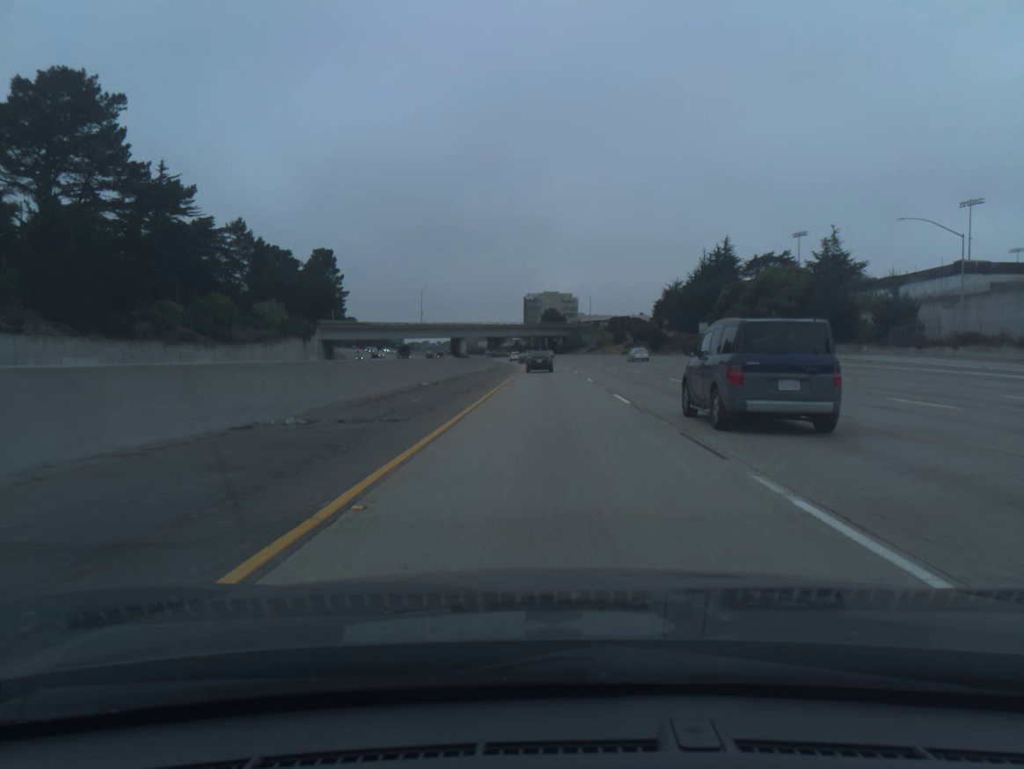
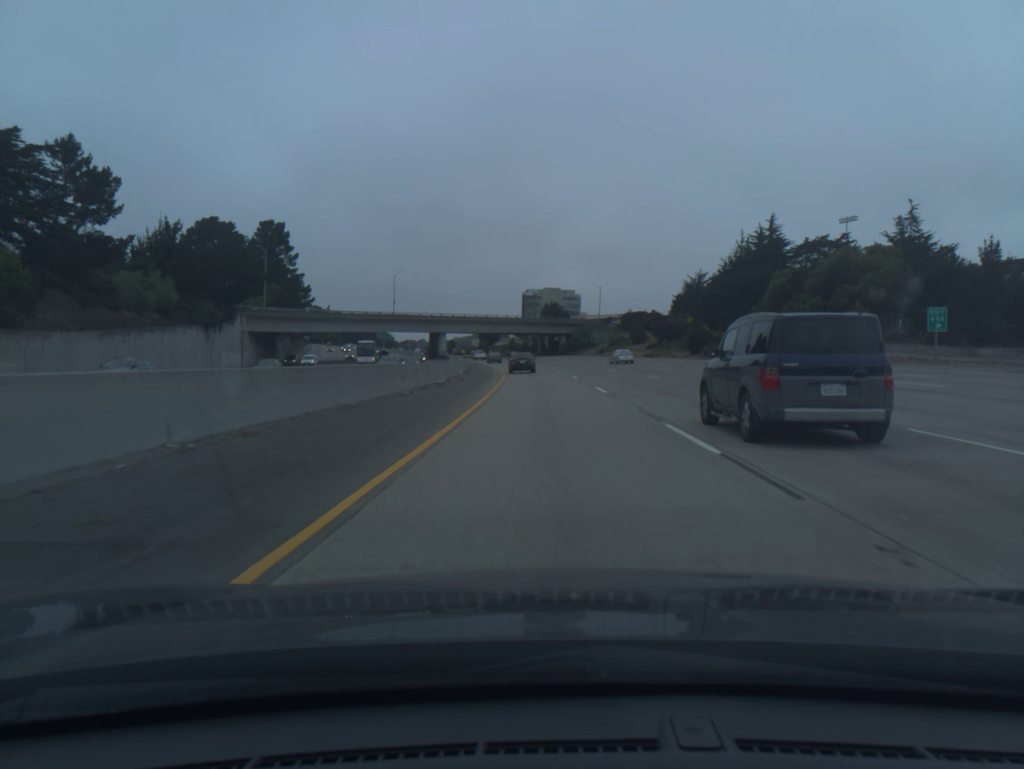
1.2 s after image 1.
(0.0, +37.6) m; 0°
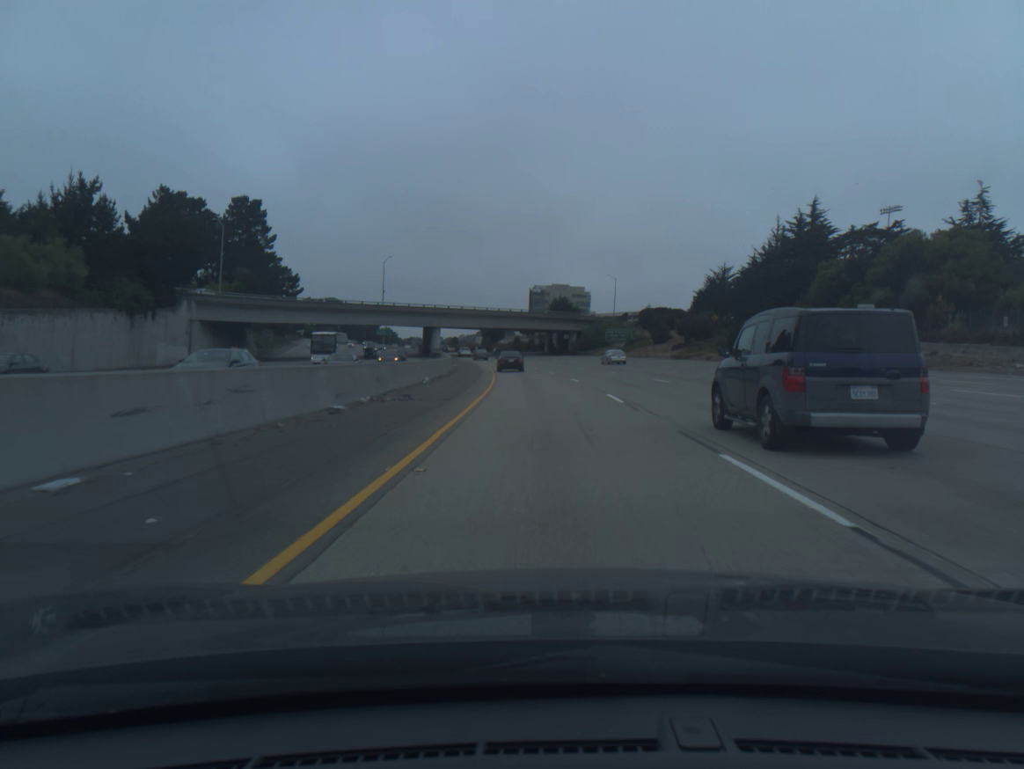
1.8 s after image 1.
(-0.1, +18.7) m; -1°
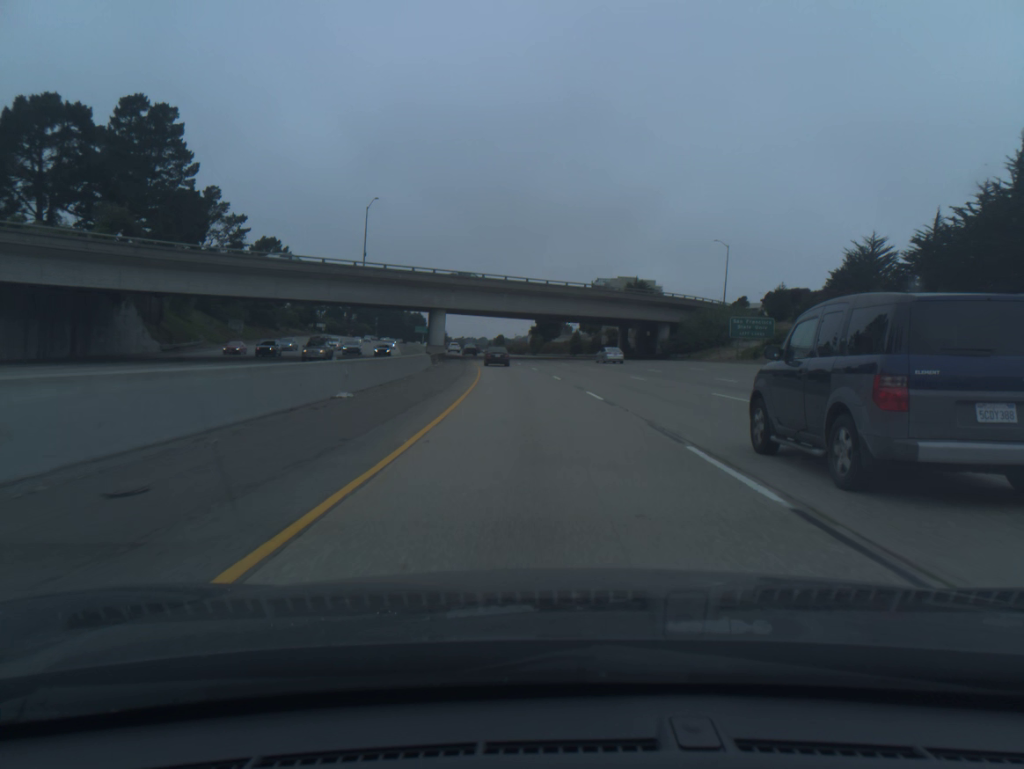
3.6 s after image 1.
(-1.7, +55.8) m; -4°
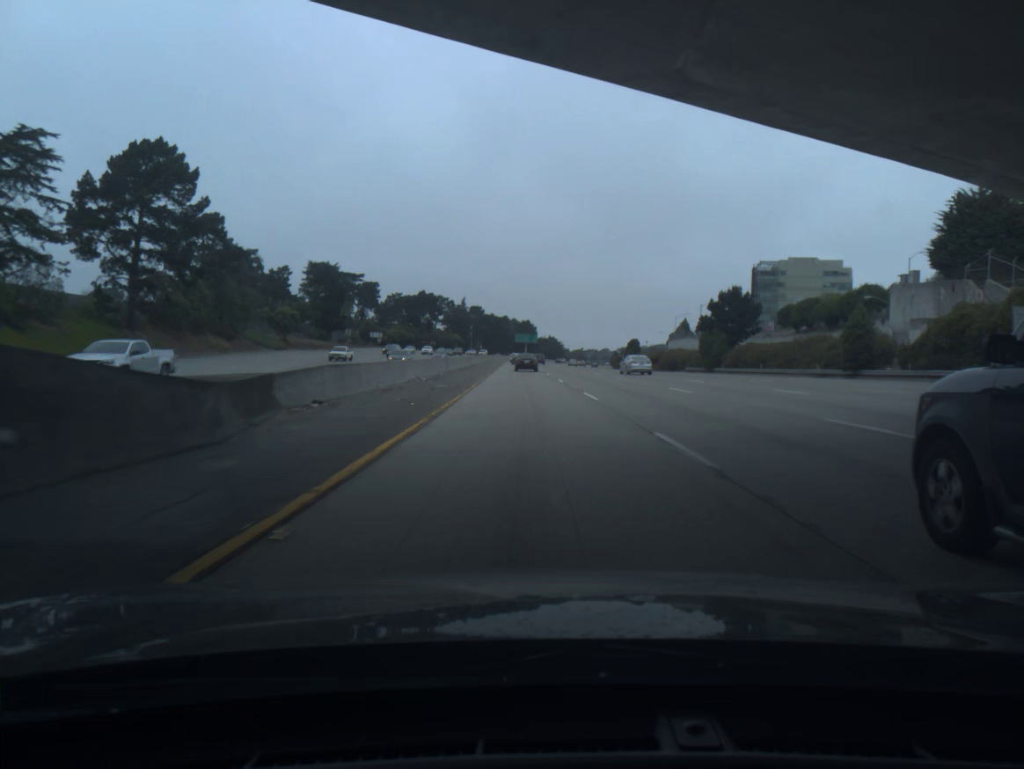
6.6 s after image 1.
(-7.3, +92.3) m; -9°
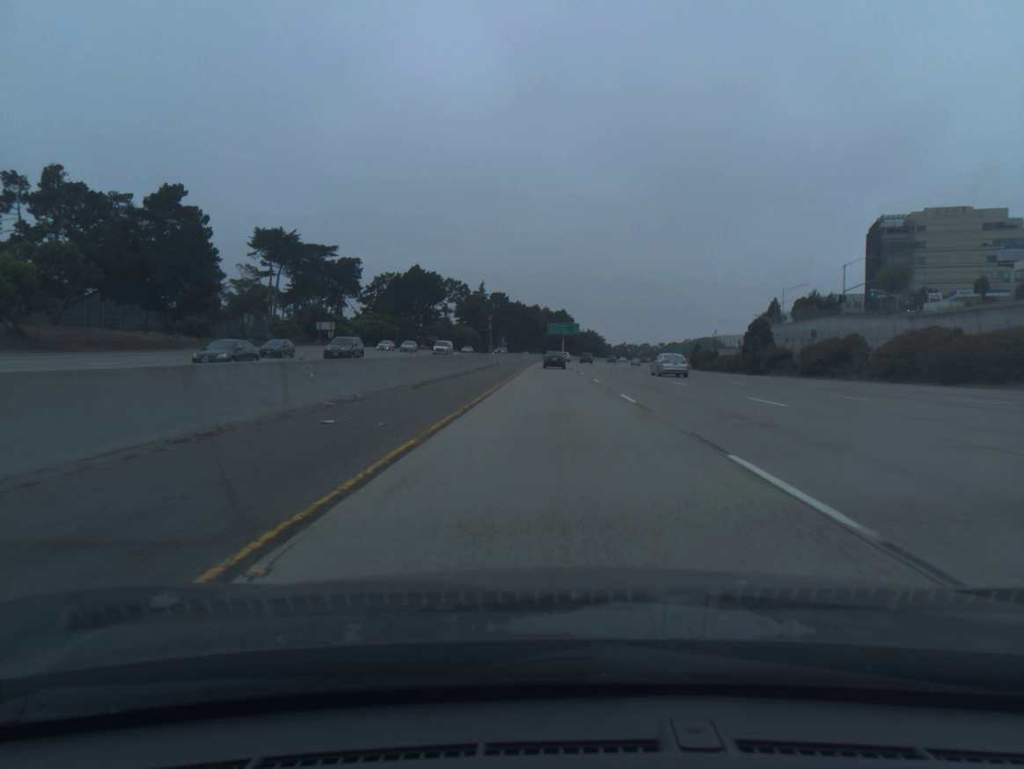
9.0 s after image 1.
(-2.4, +74.6) m; -3°
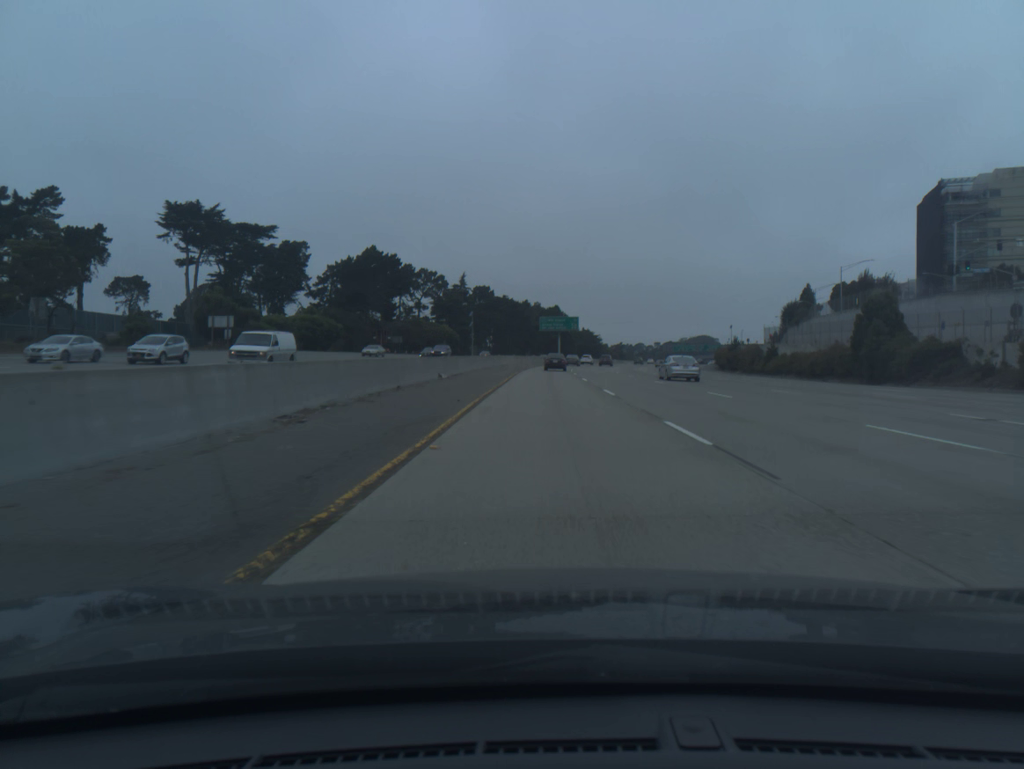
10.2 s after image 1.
(+0.2, +37.4) m; +1°
